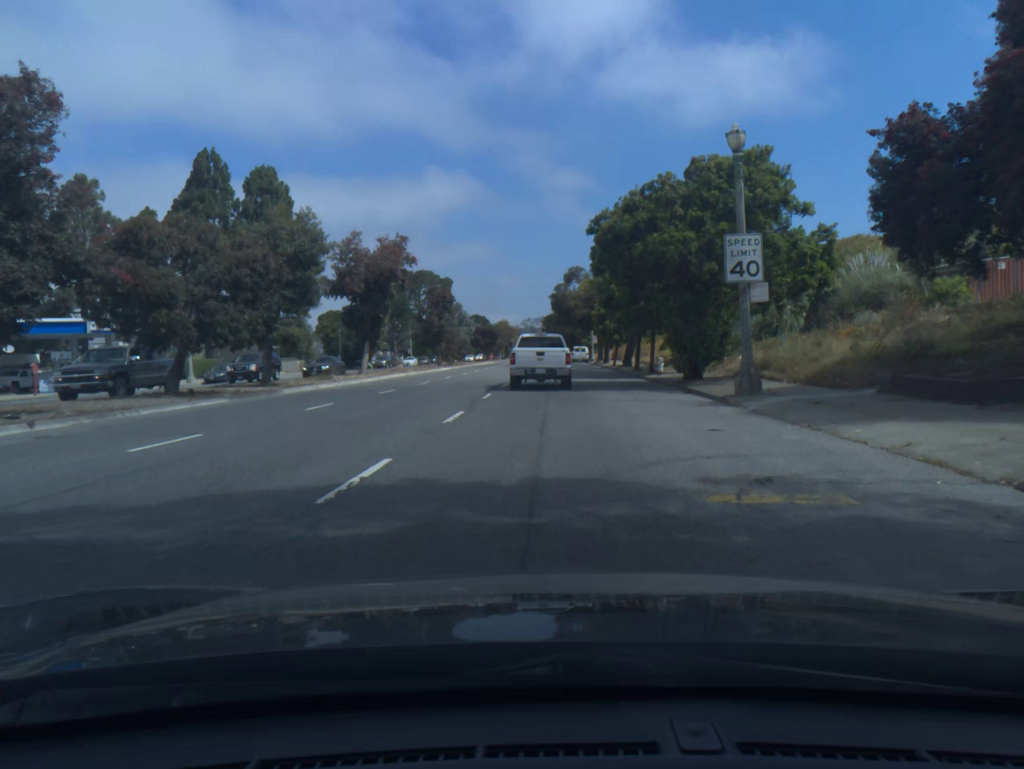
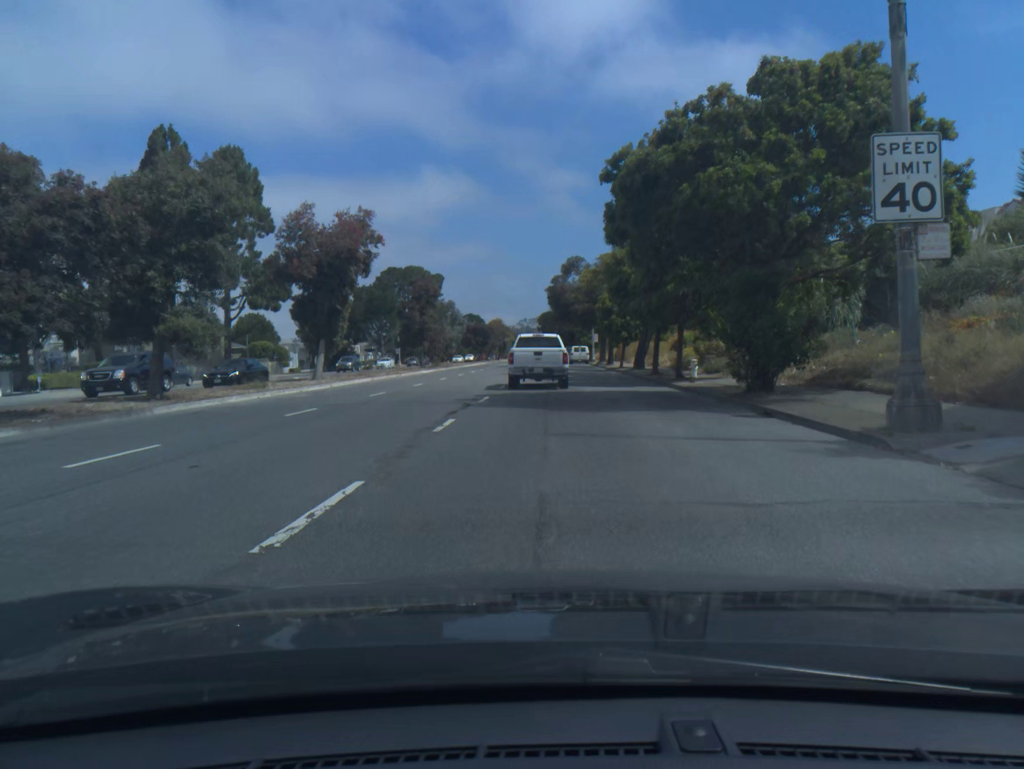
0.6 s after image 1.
(+0.1, +8.8) m; +2°
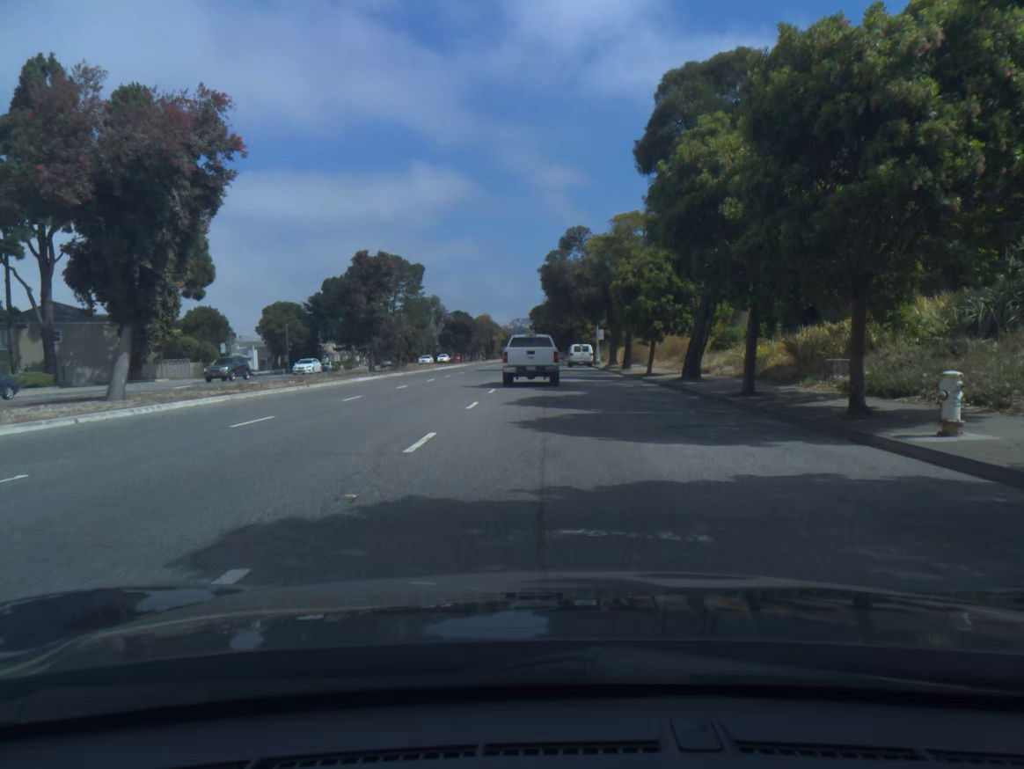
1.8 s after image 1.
(+0.3, +17.4) m; +1°
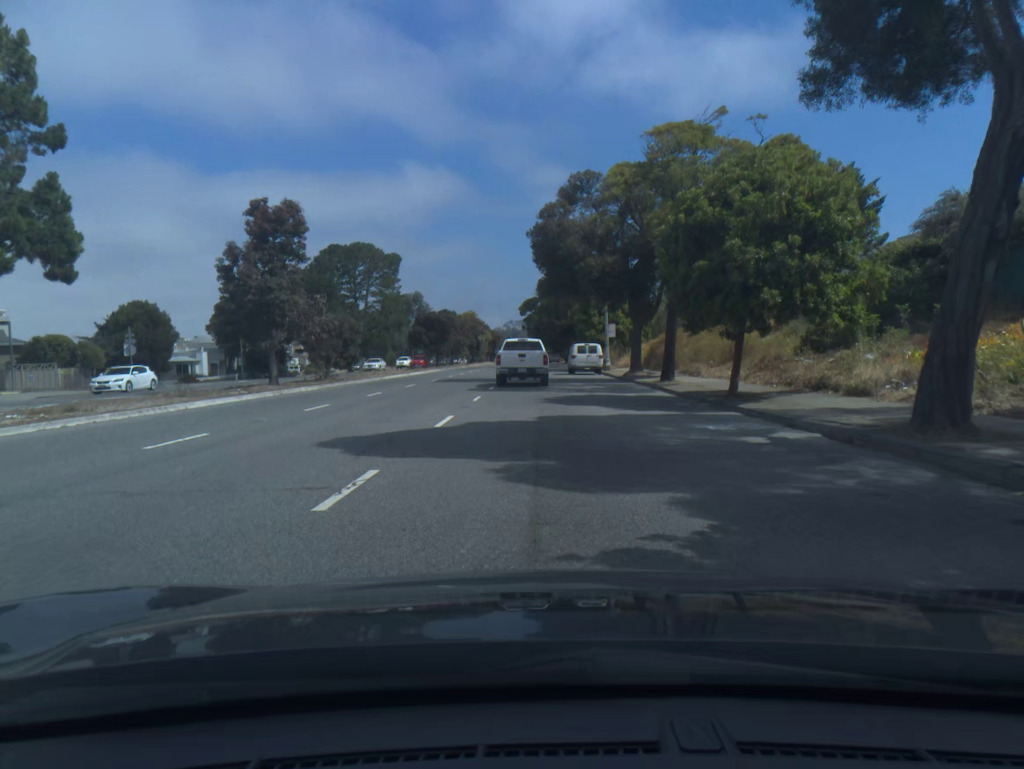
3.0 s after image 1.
(+0.1, +17.5) m; +1°
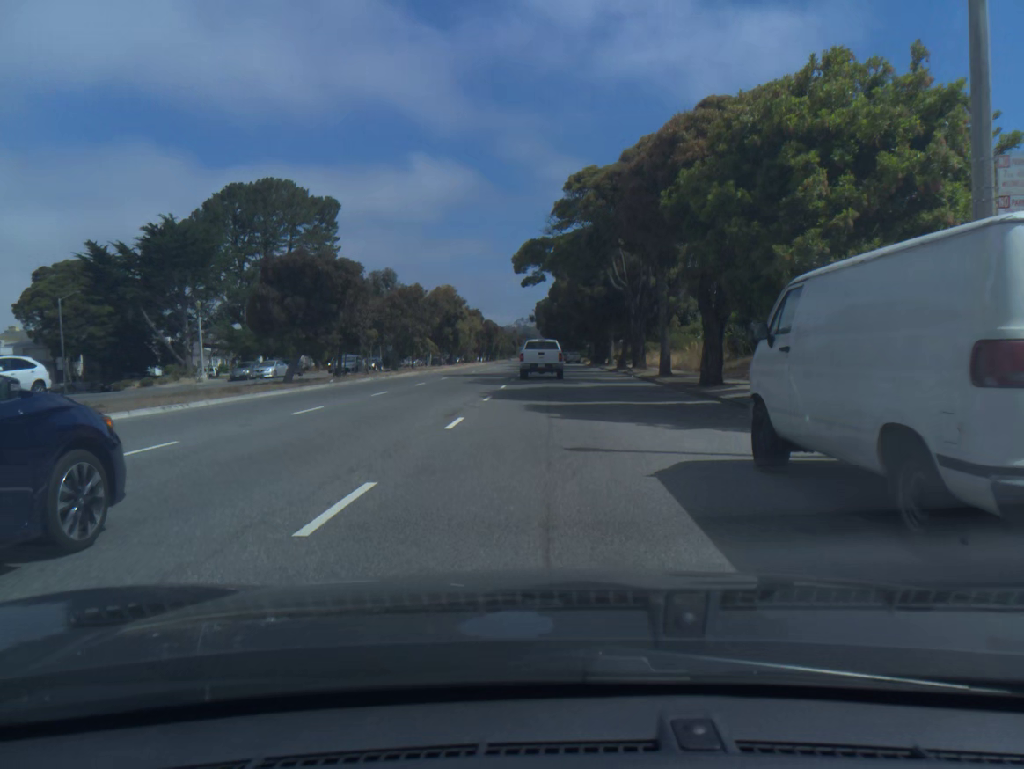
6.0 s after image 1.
(-0.2, +45.2) m; -1°
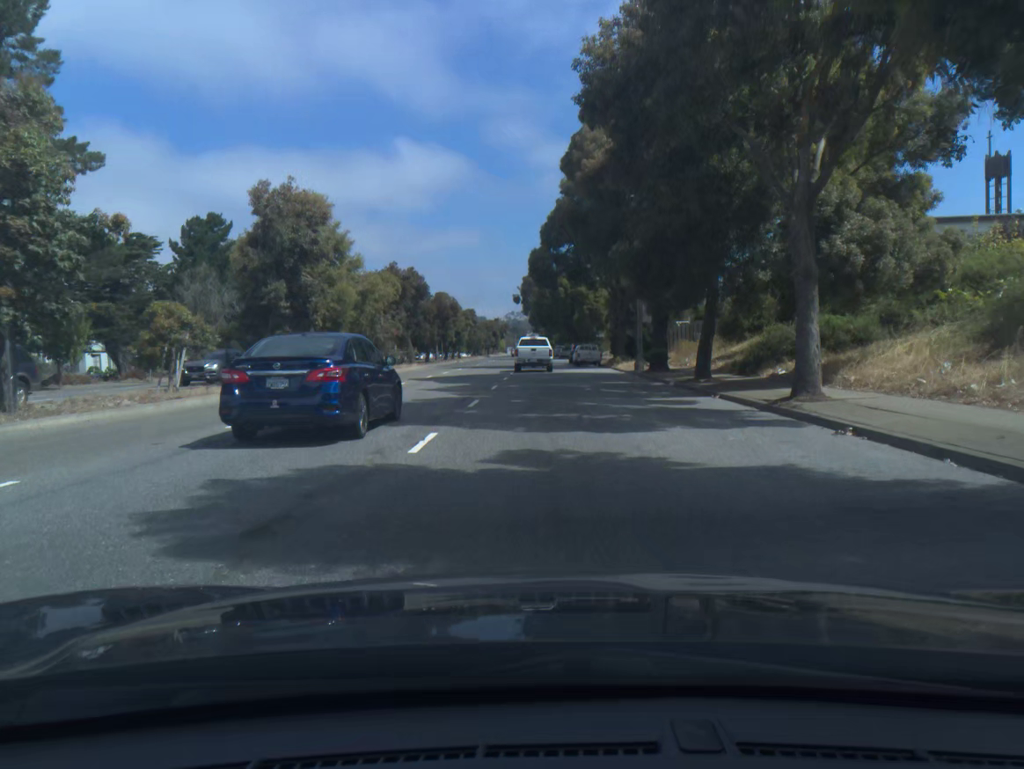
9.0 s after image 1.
(+0.4, +47.6) m; +1°
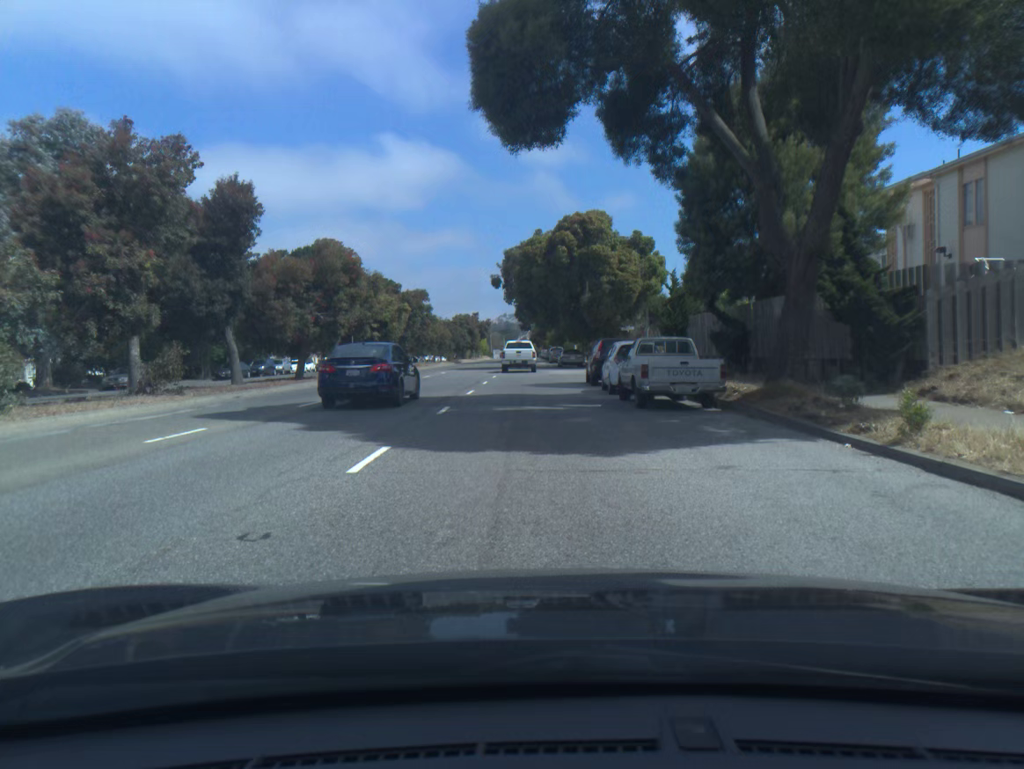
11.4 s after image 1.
(+0.2, +37.9) m; 0°
